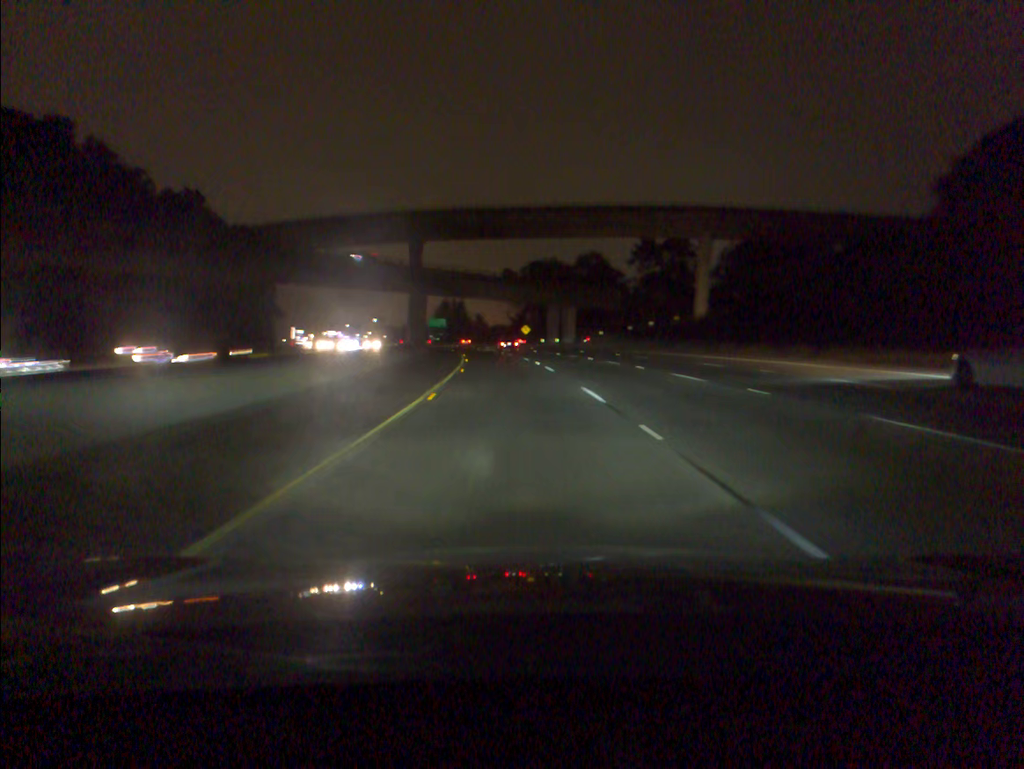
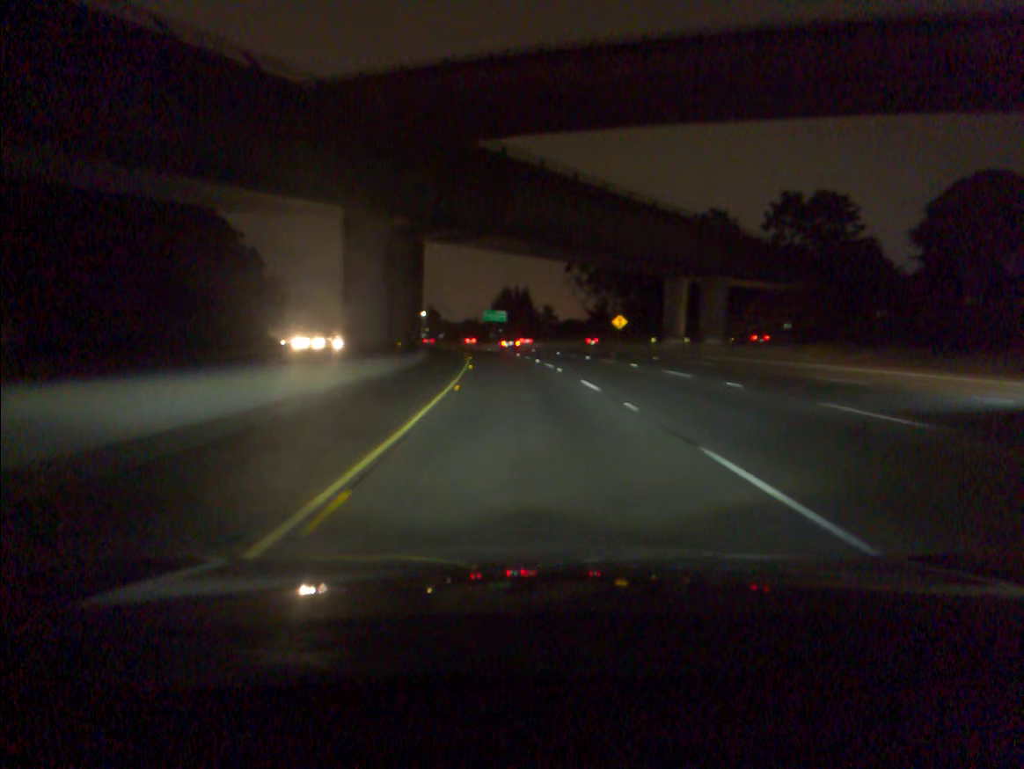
(-2.6, +55.2) m; -5°
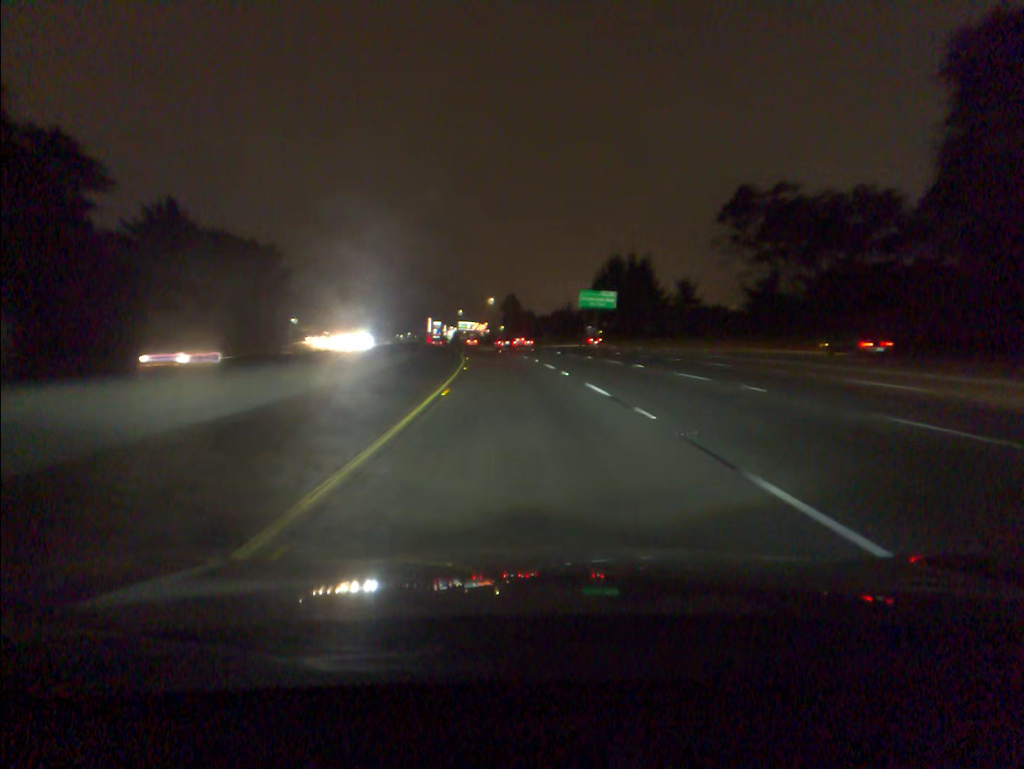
(-4.2, +74.5) m; -7°
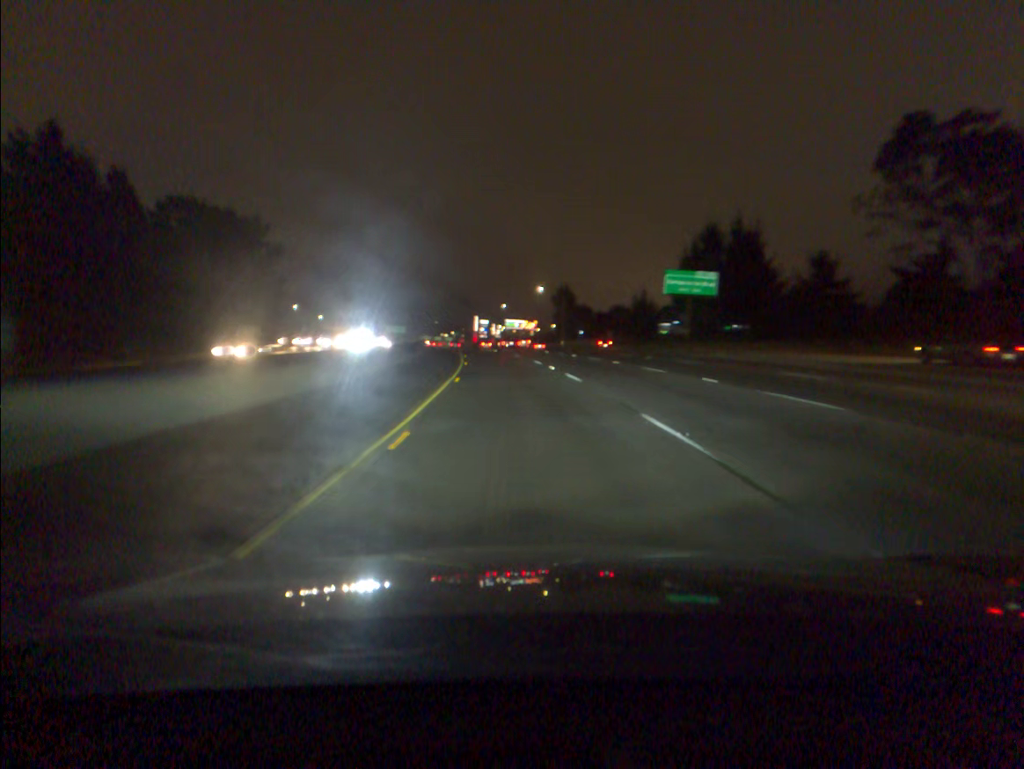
(-1.2, +37.9) m; -4°
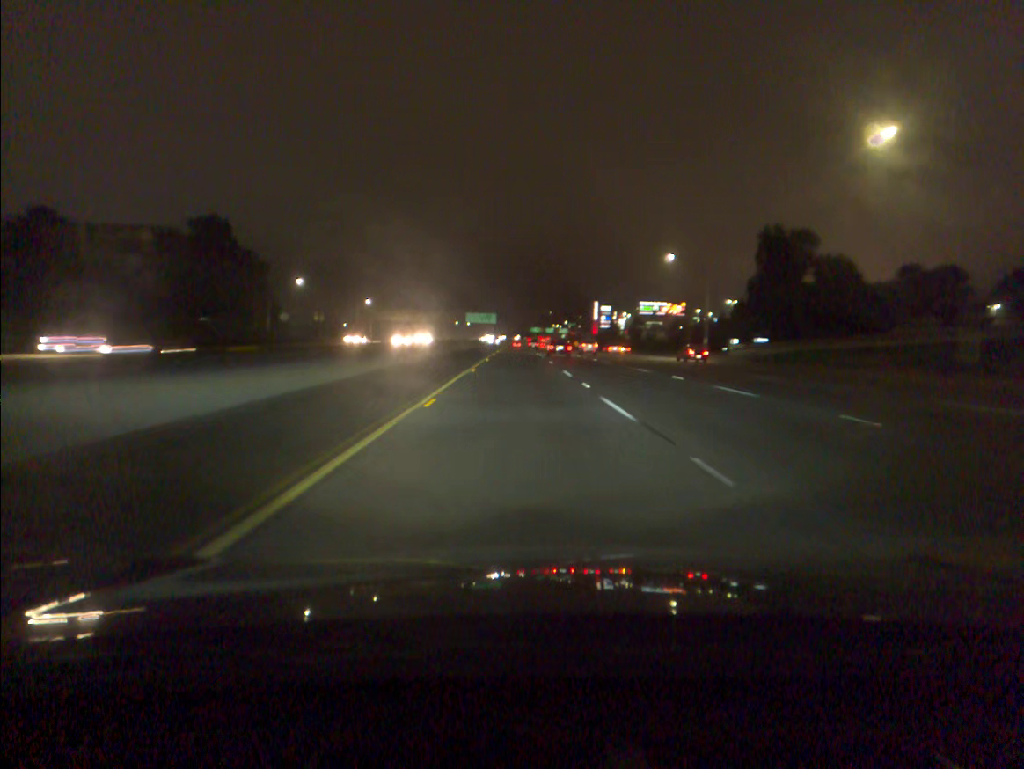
(-7.6, +96.4) m; -8°
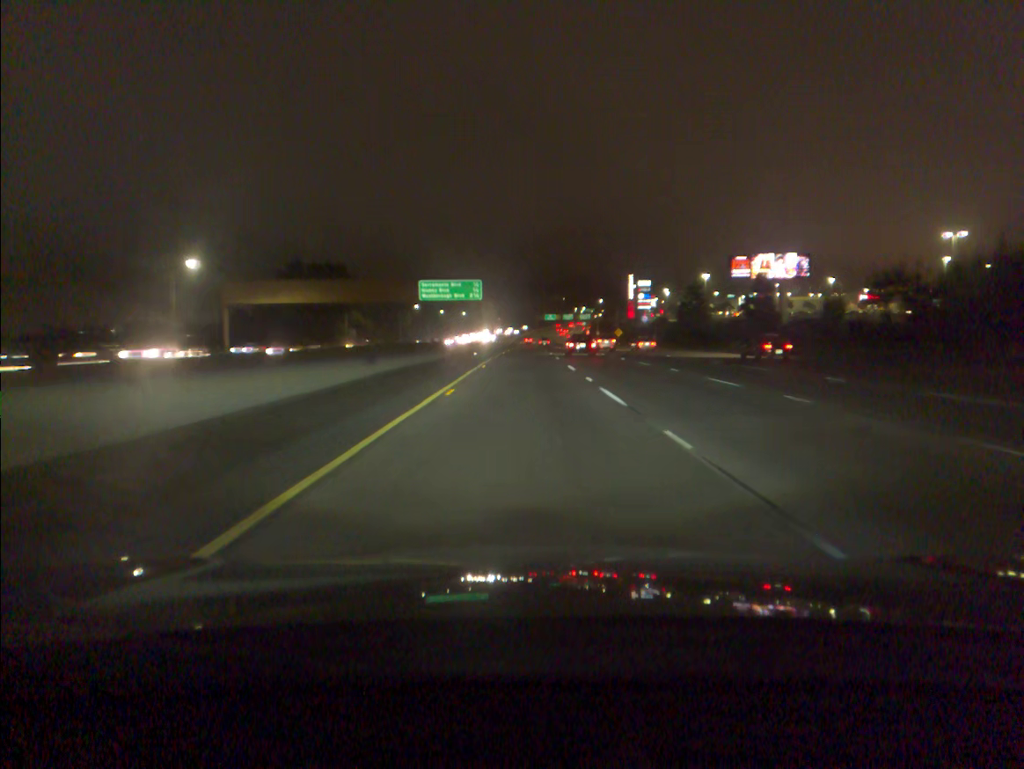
(-0.9, +100.0) m; -1°
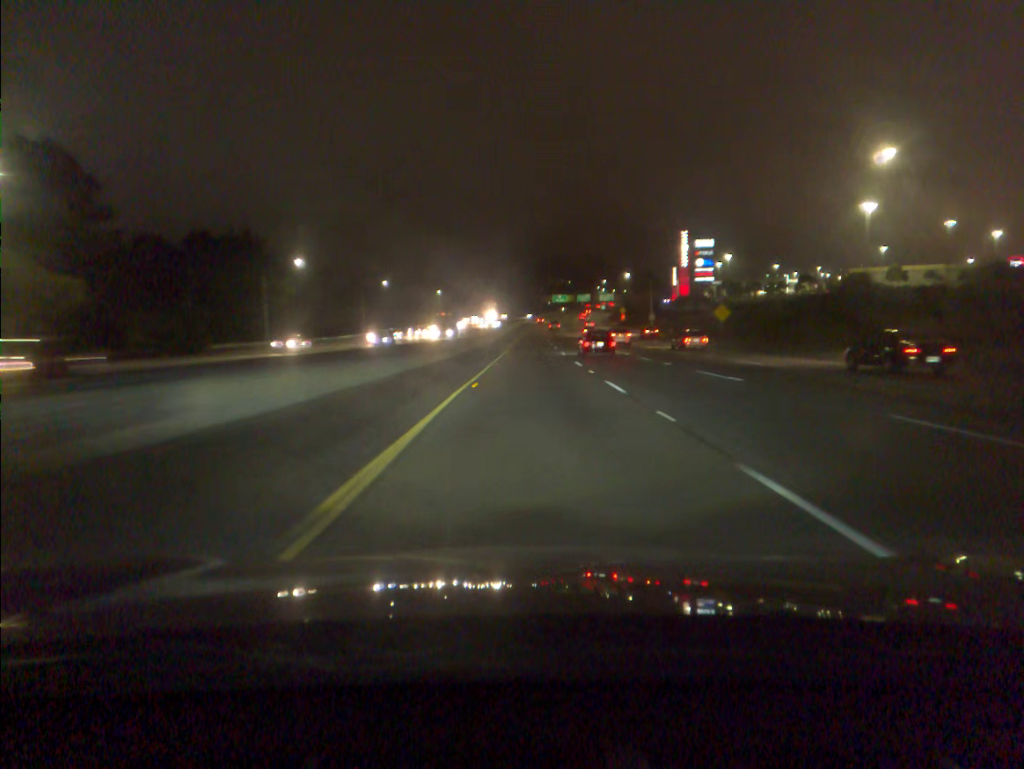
(+0.1, +99.4) m; 0°
